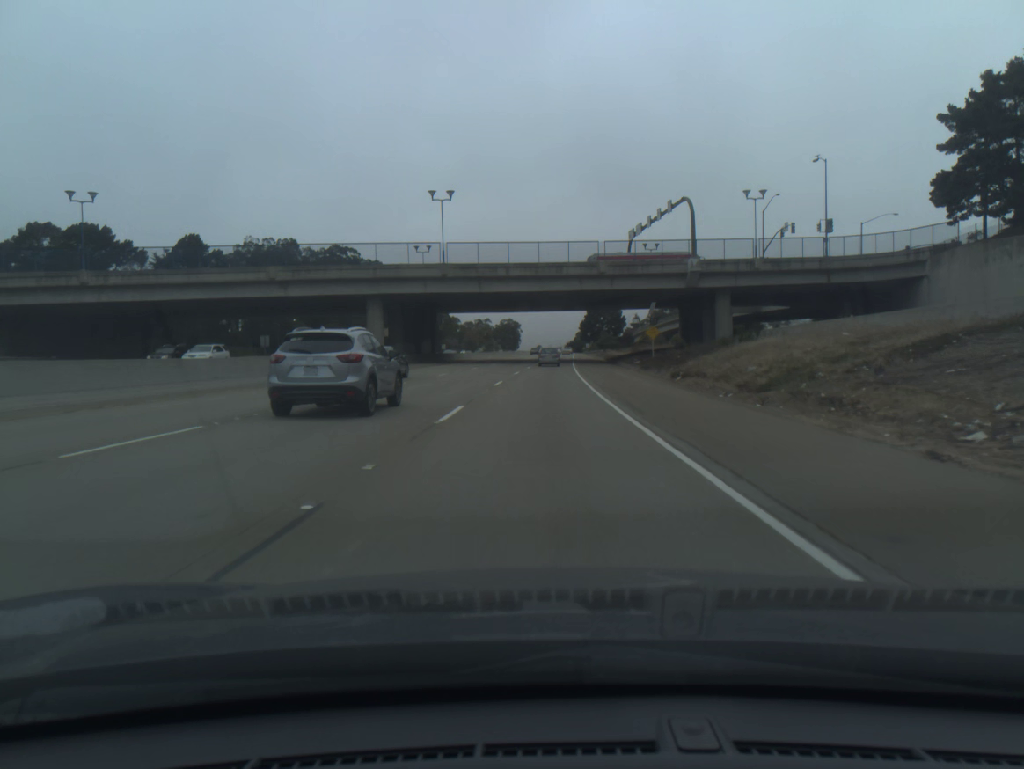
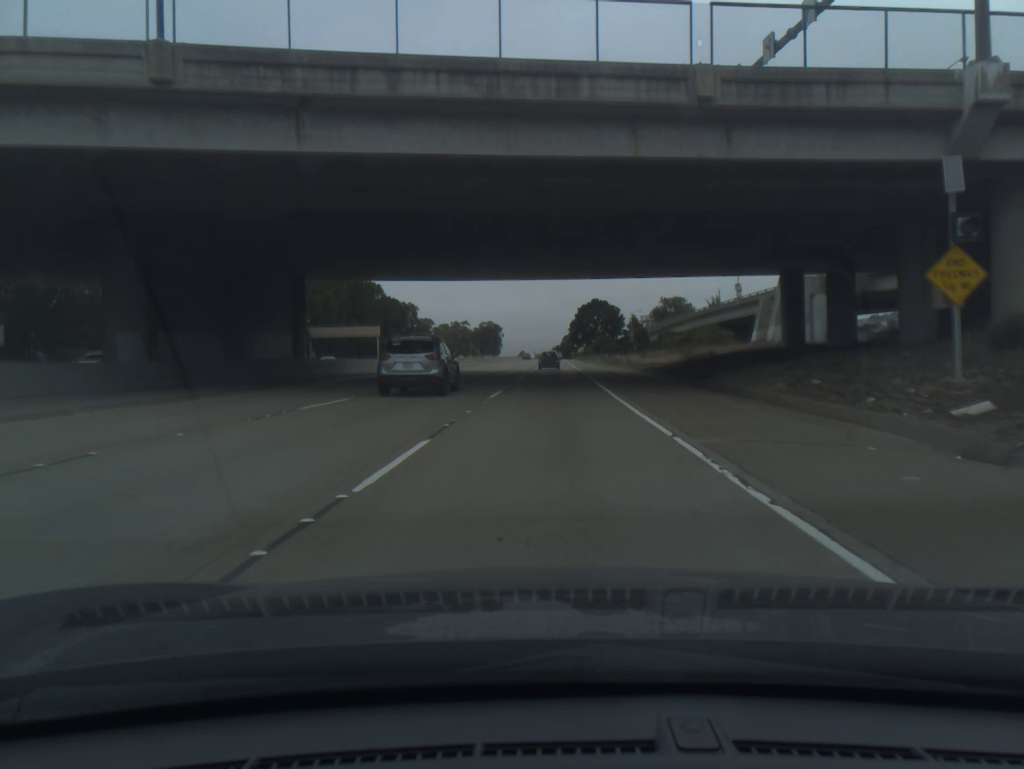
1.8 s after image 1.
(+0.5, +50.3) m; +1°
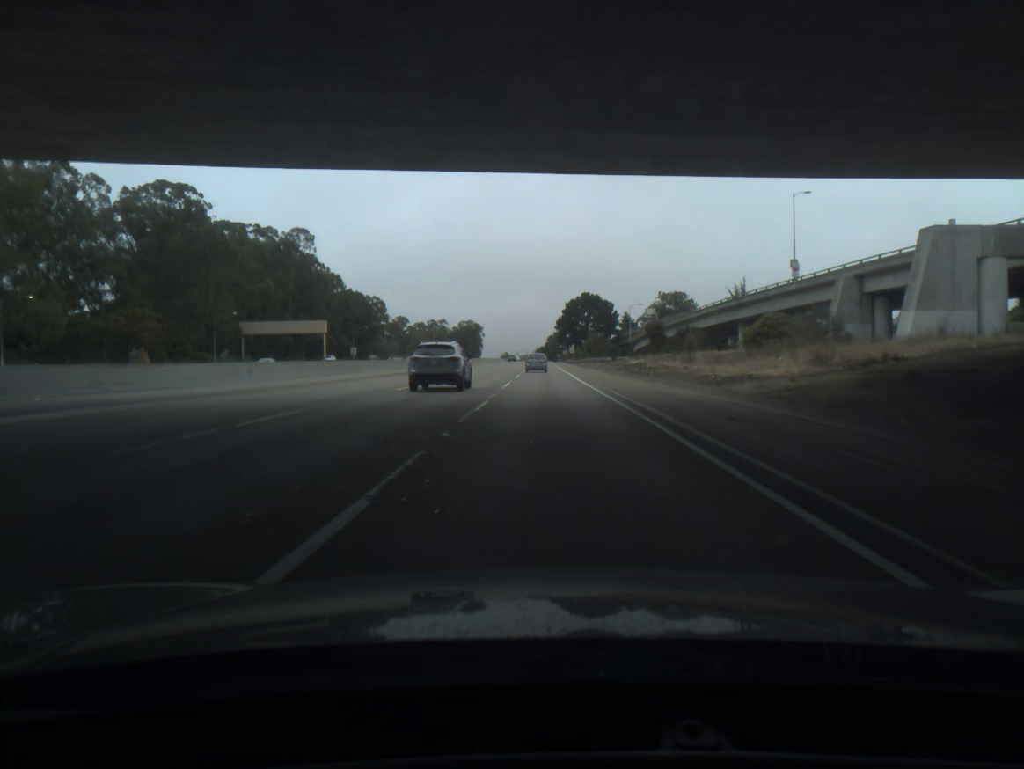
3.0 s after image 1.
(+0.3, +33.4) m; +1°
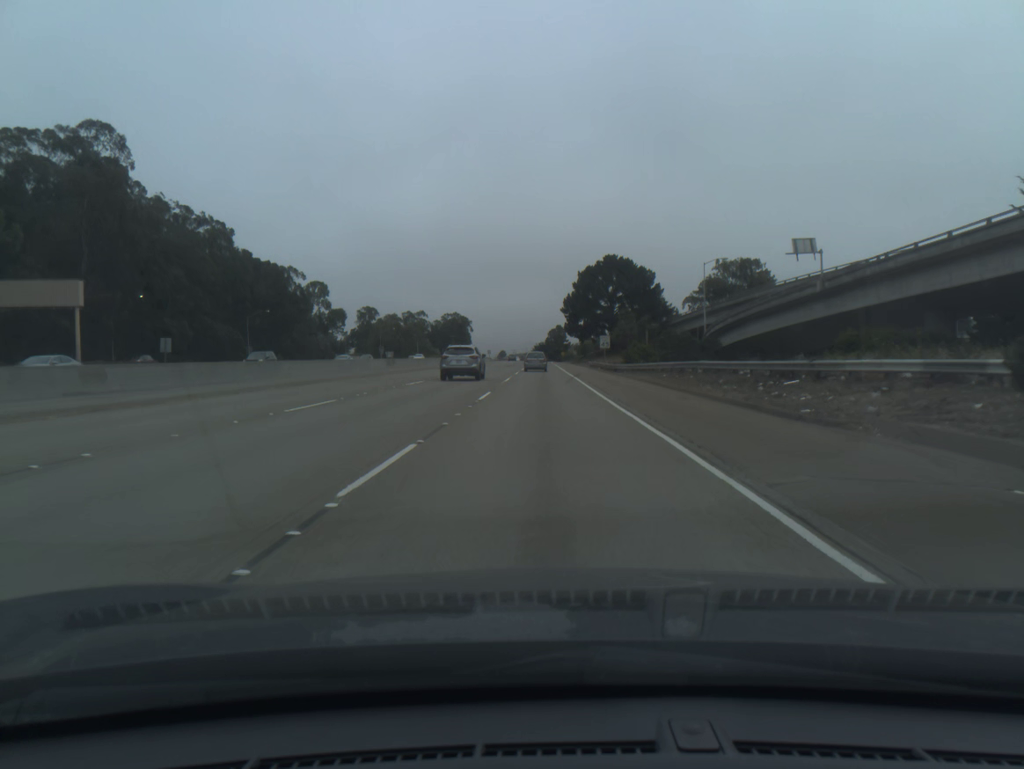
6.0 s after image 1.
(+0.5, +83.2) m; 0°
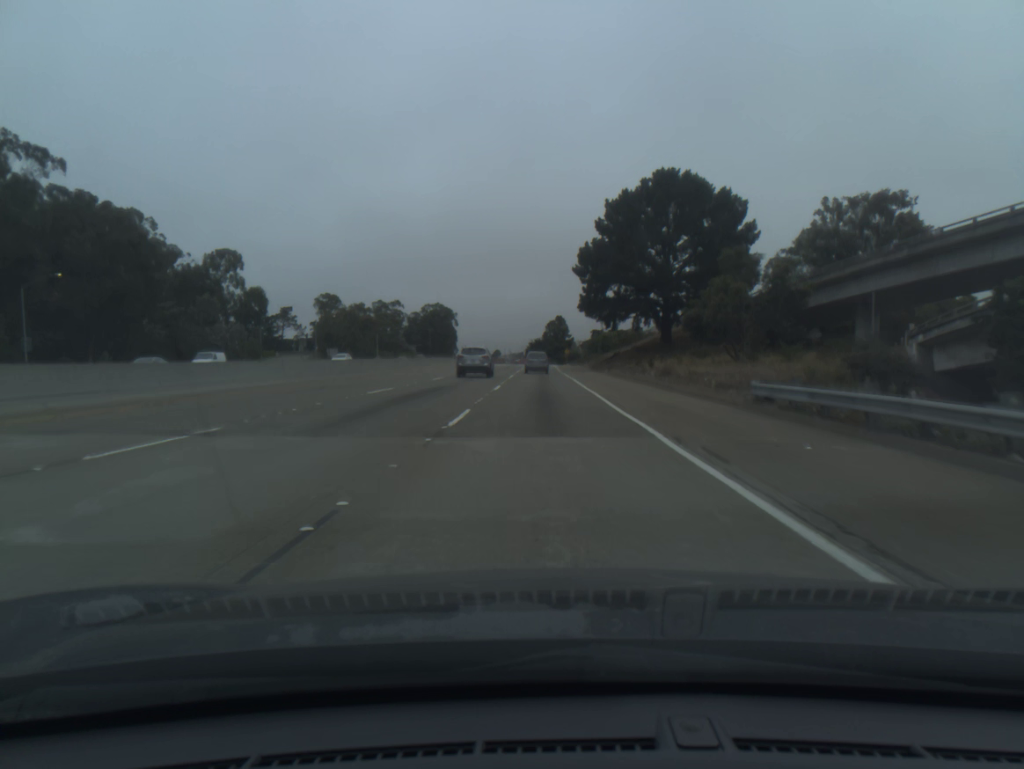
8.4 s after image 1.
(-0.1, +65.7) m; 0°
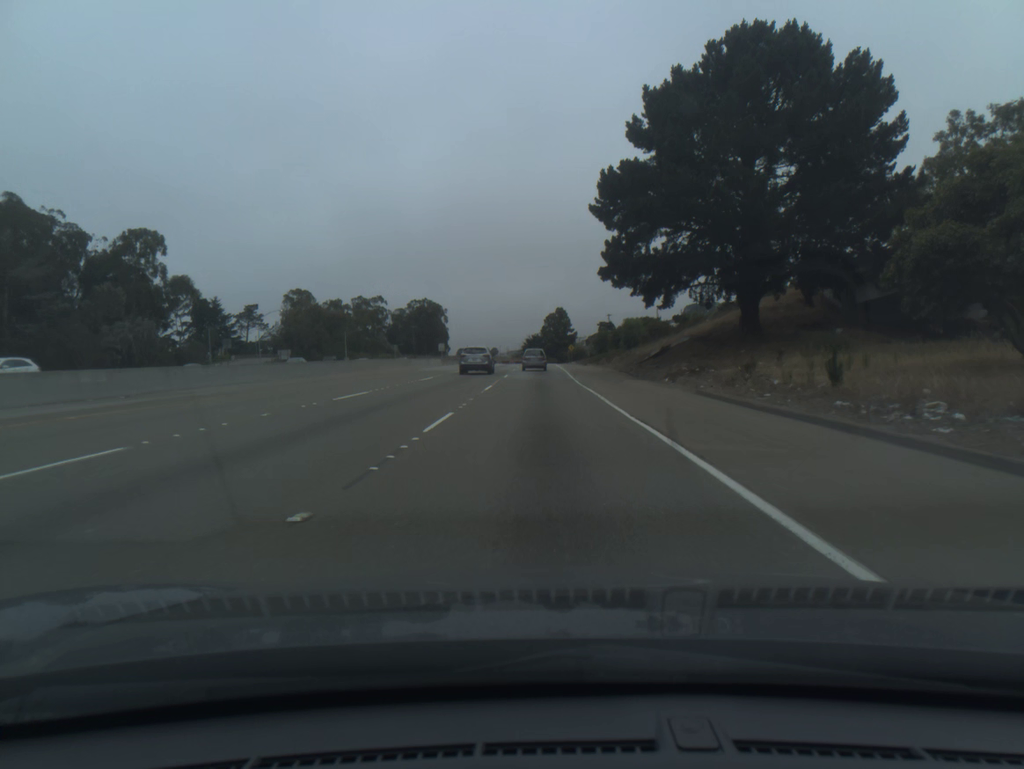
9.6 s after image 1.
(+0.1, +32.4) m; 0°
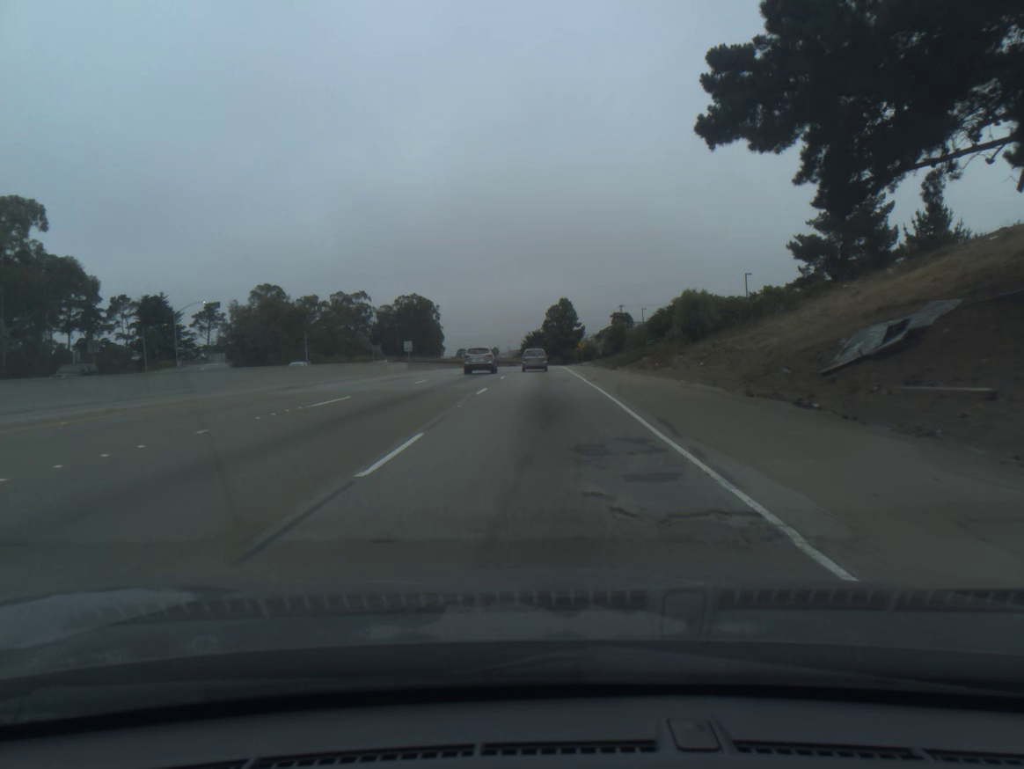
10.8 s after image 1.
(0.0, +32.1) m; 0°
